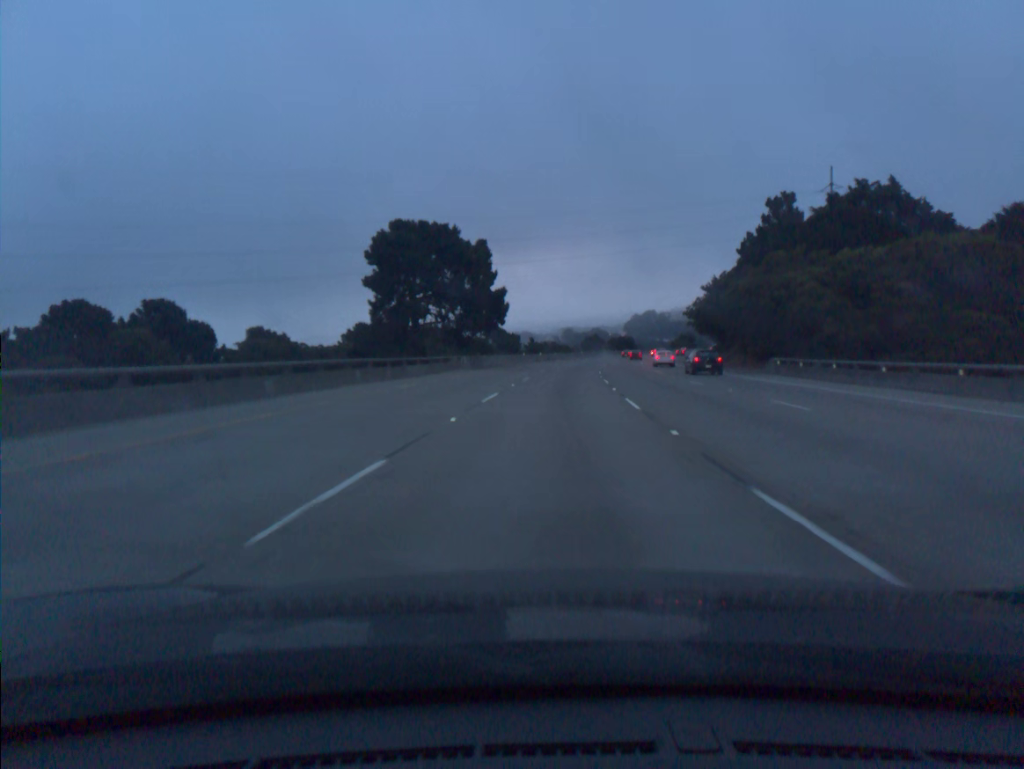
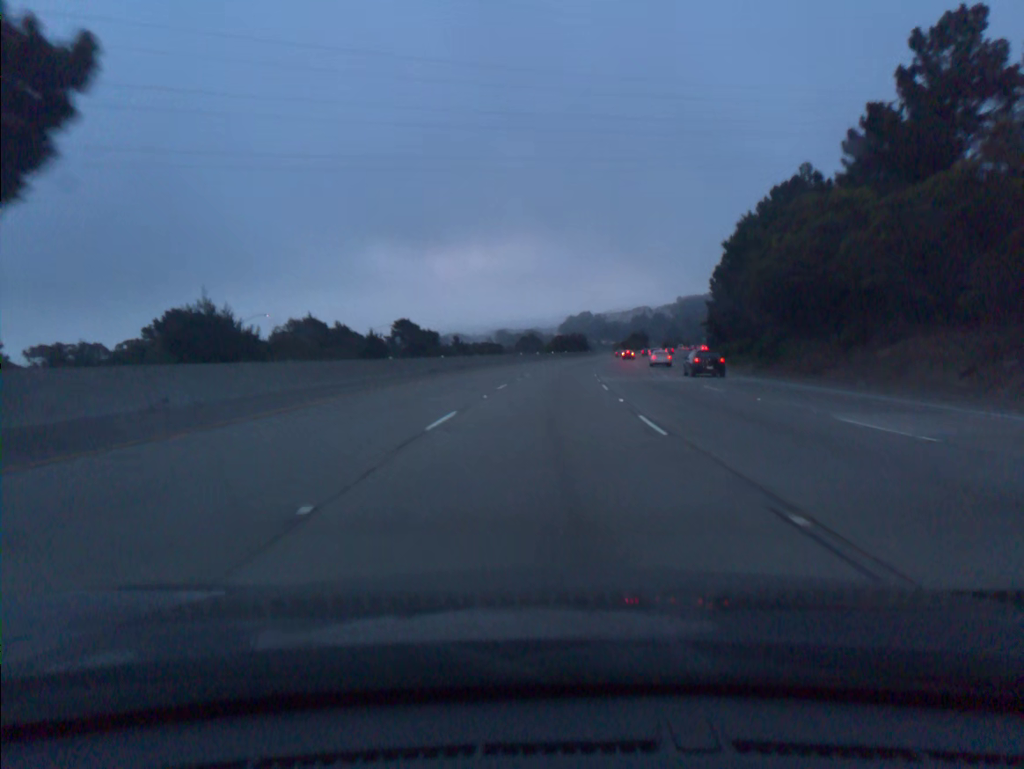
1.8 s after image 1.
(+2.3, +55.4) m; +5°
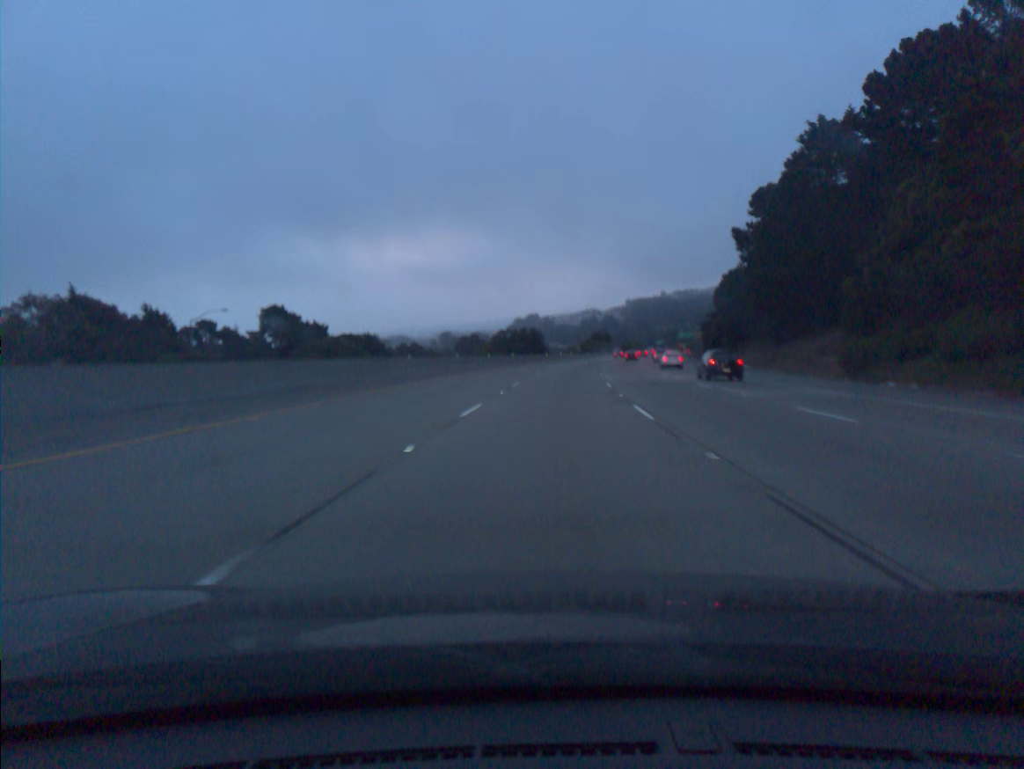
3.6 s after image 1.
(+1.9, +55.5) m; +4°
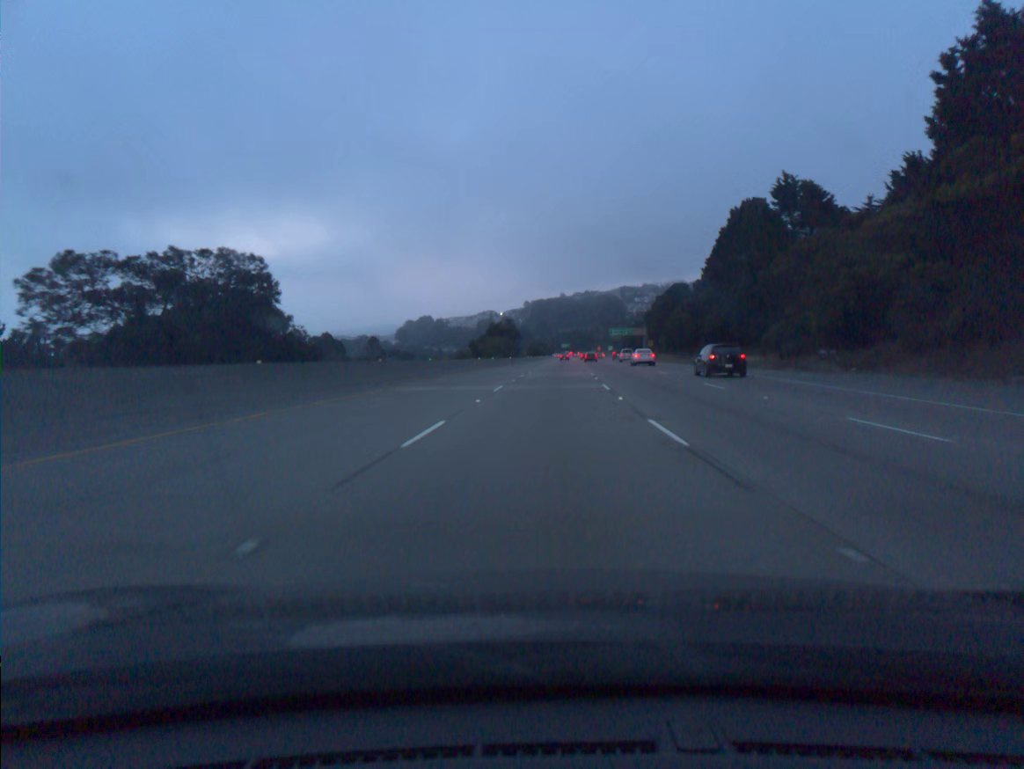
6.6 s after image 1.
(+6.3, +92.1) m; +8°
